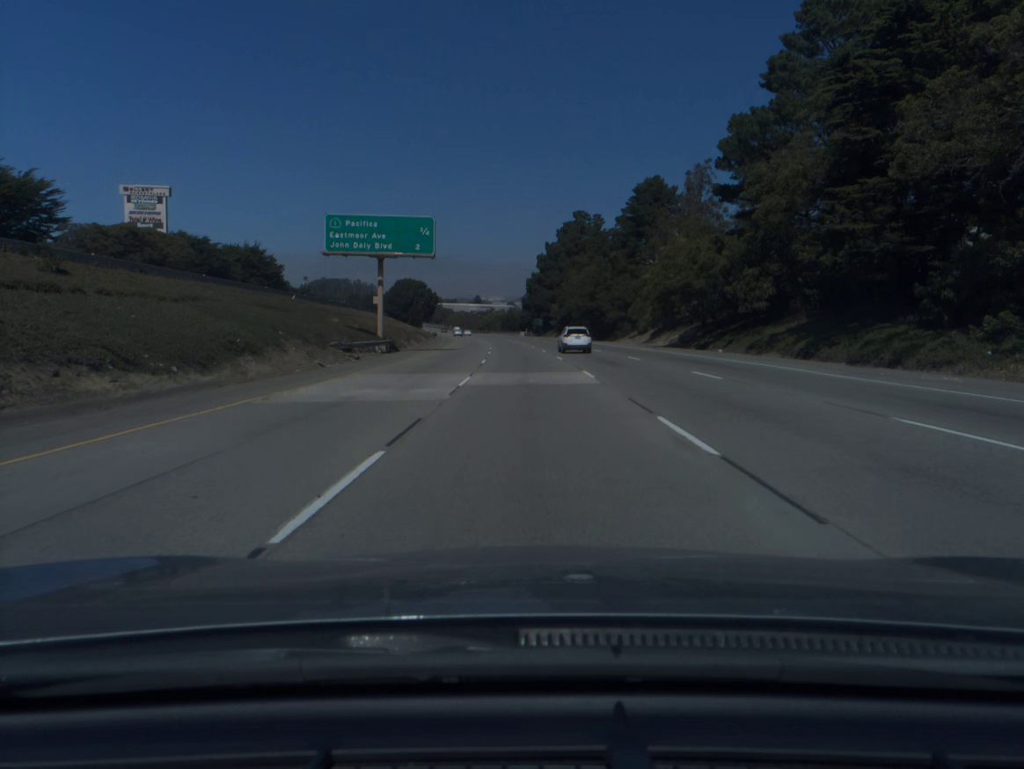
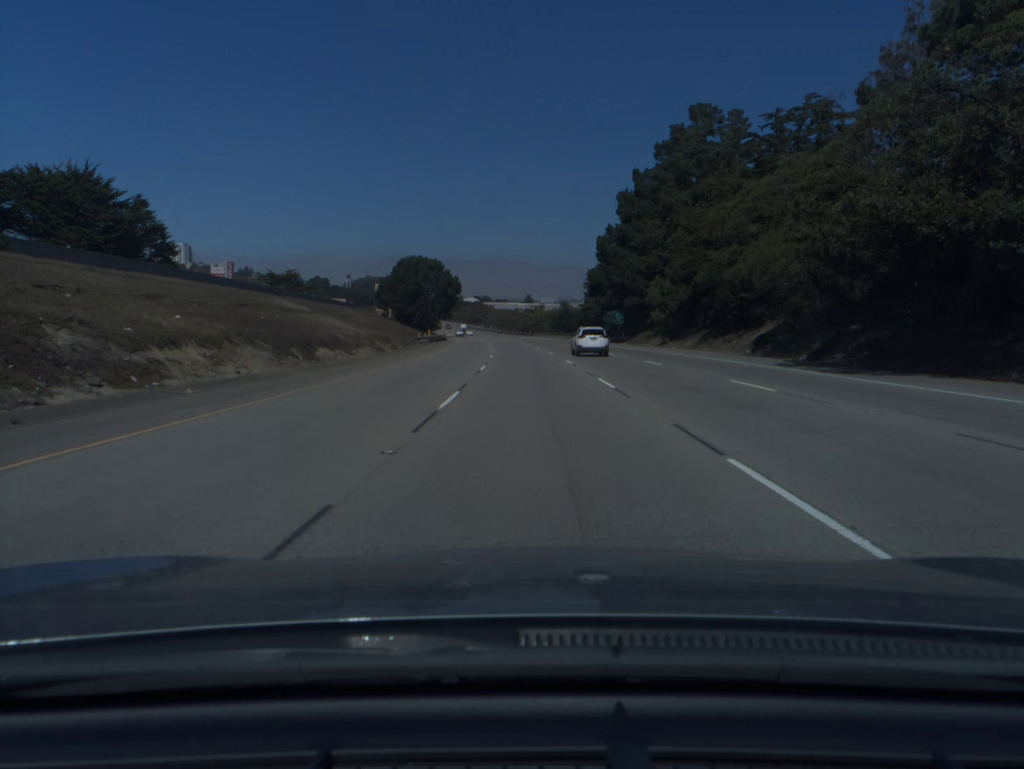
(-2.4, +77.0) m; -4°
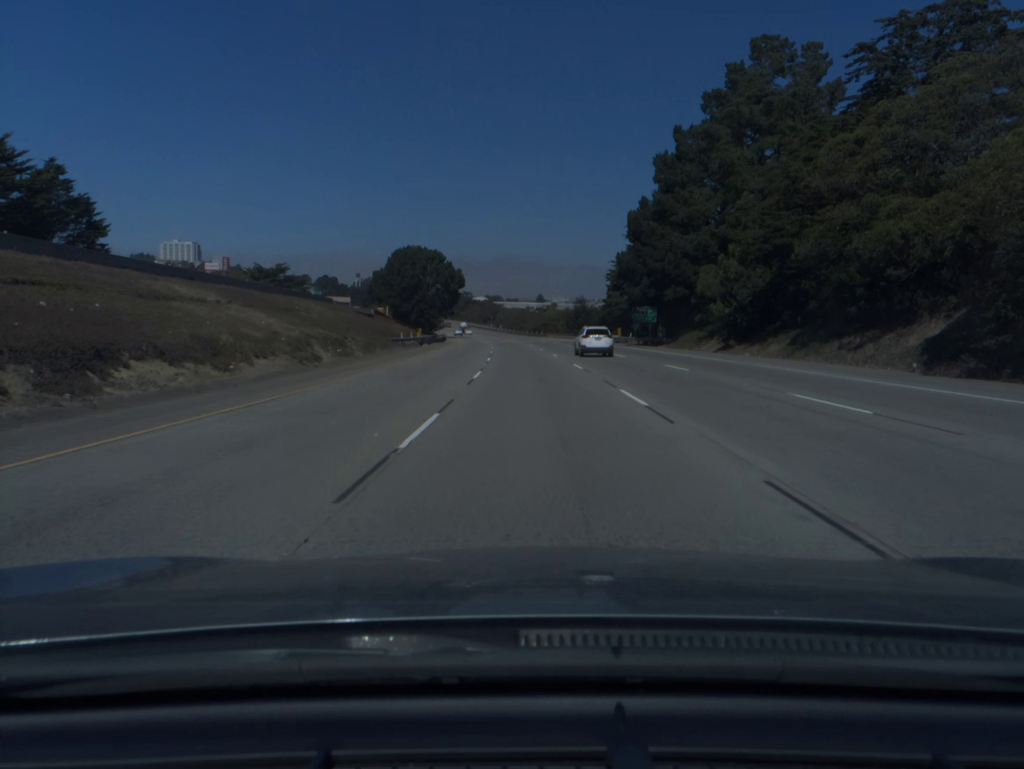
(-0.1, +19.3) m; -1°
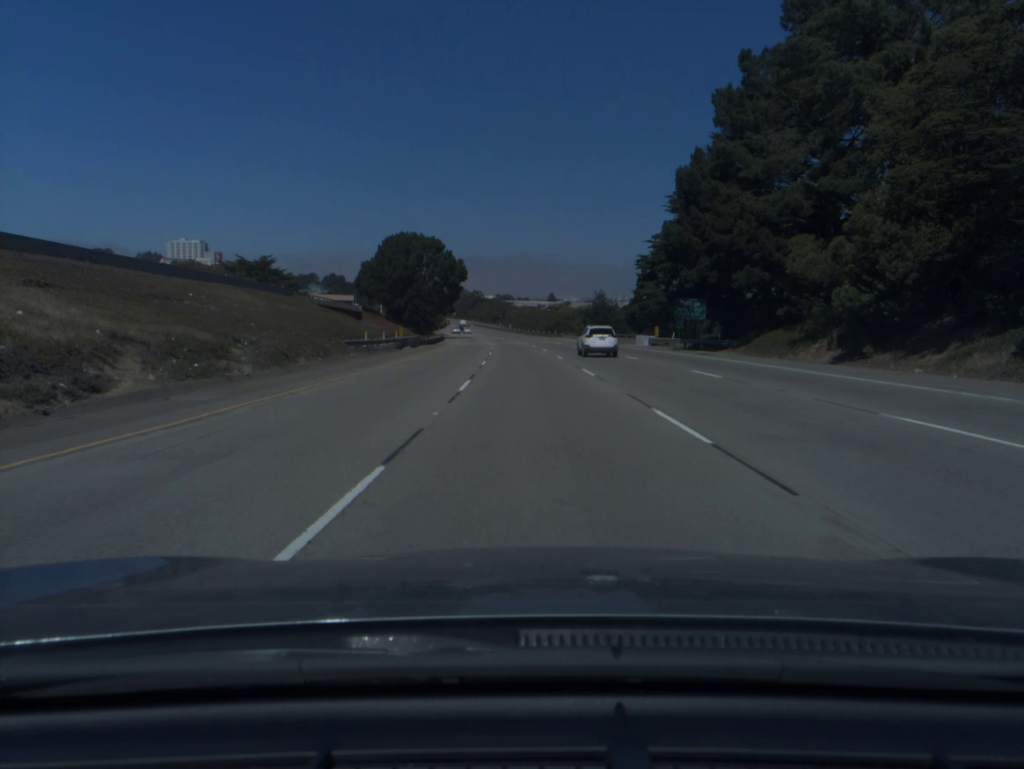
(-0.1, +19.3) m; -1°
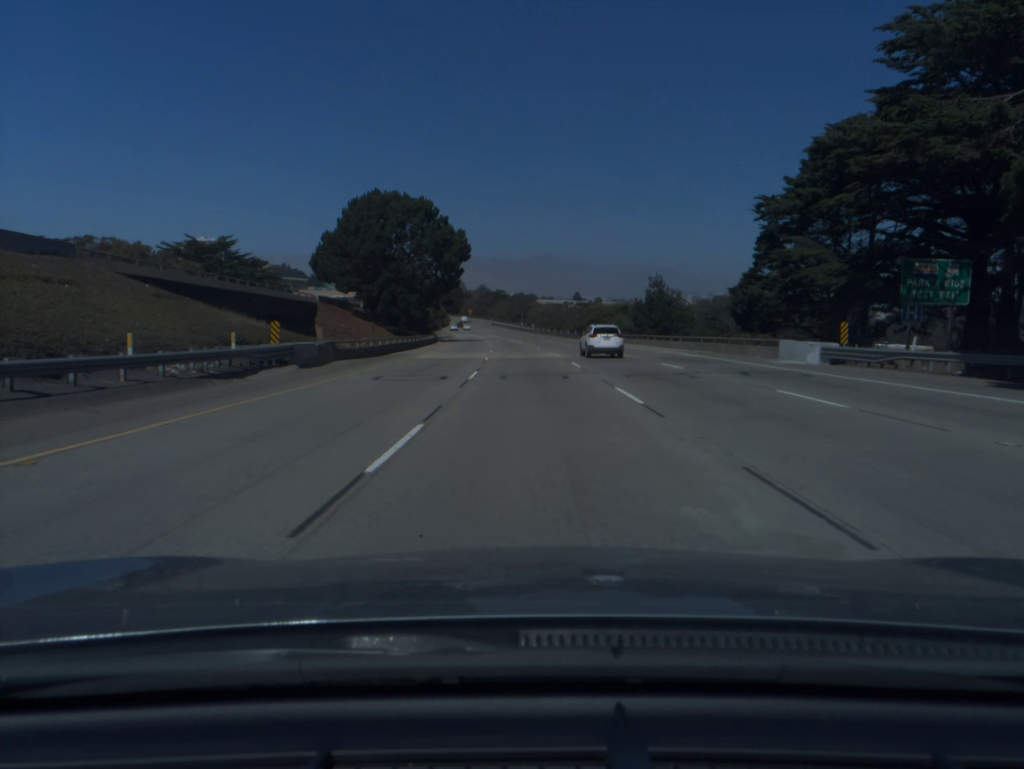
(-0.6, +38.6) m; -2°
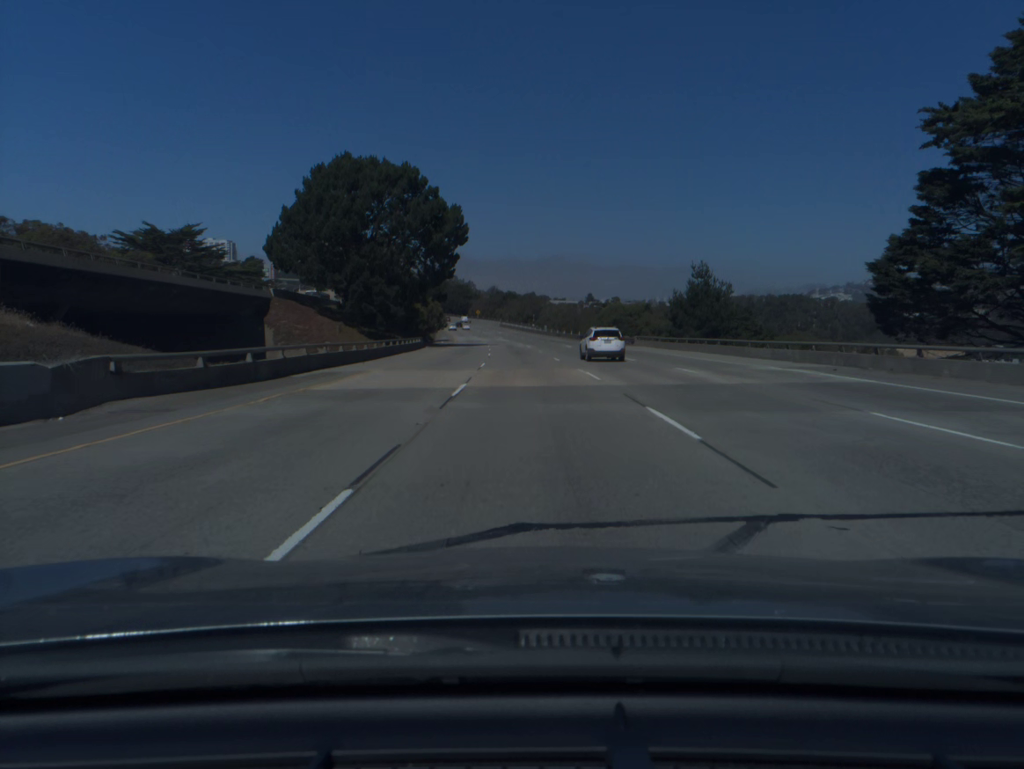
(-0.1, +19.3) m; -1°
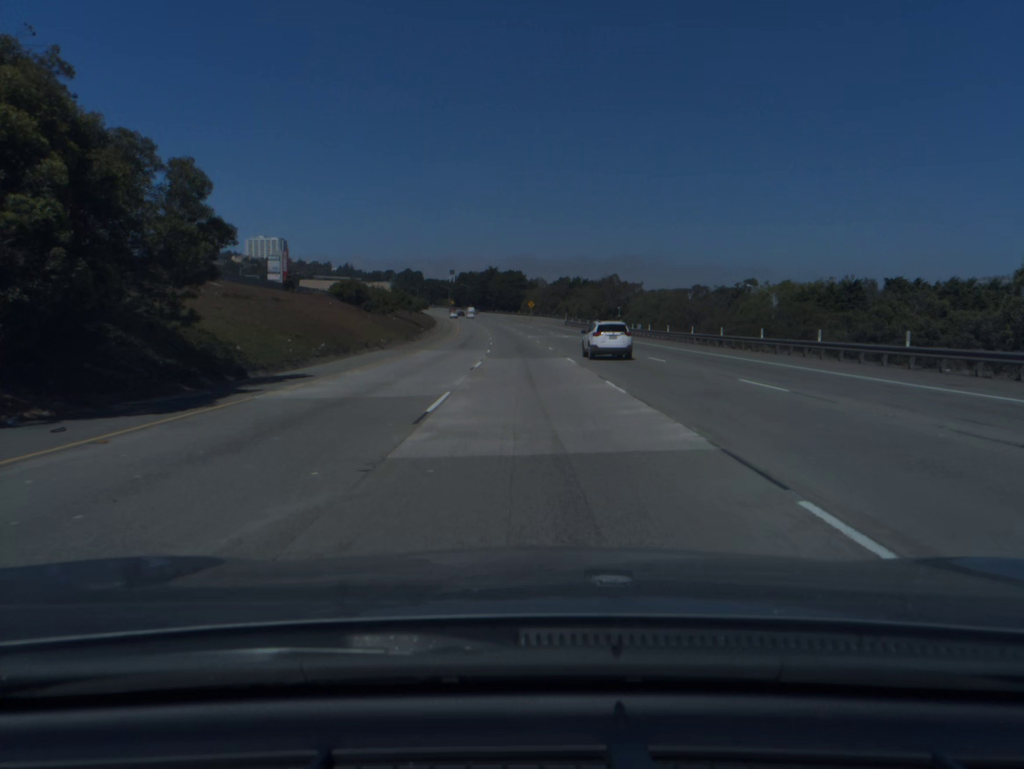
(-3.9, +96.5) m; -5°
